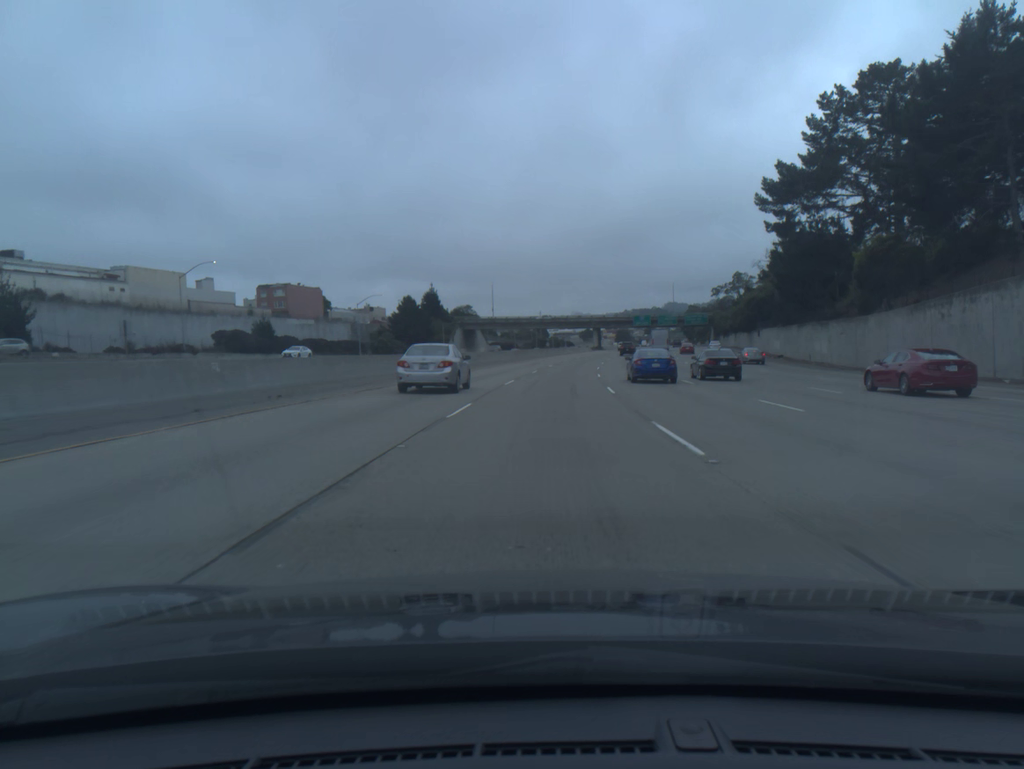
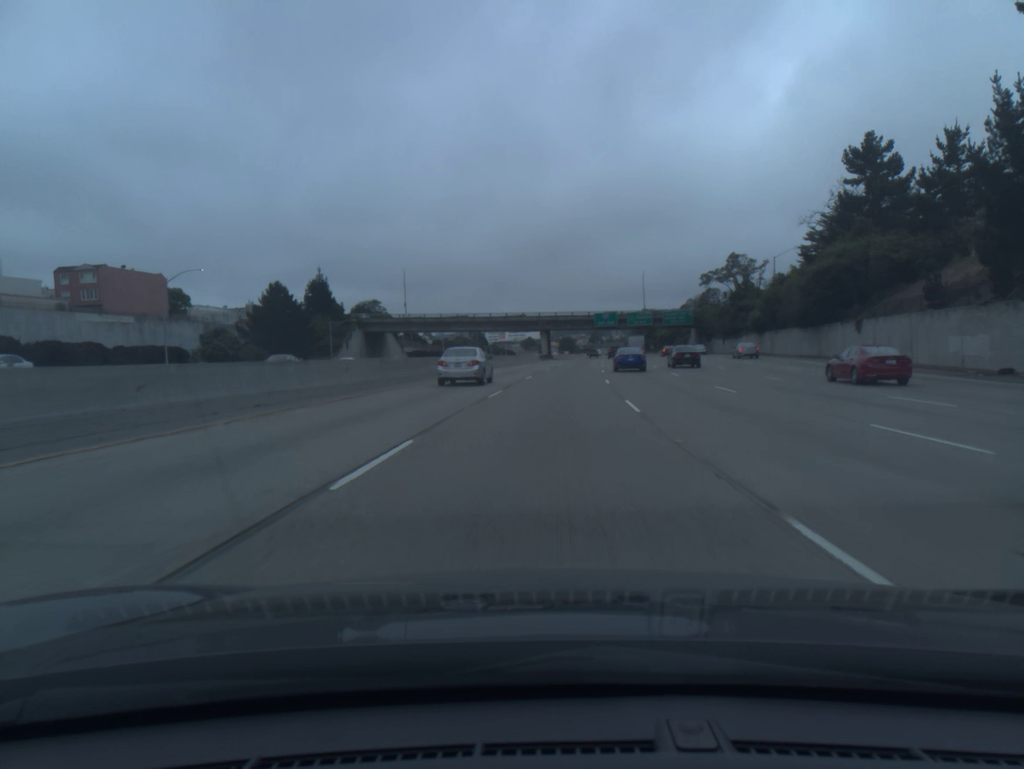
(+2.0, +51.4) m; +4°
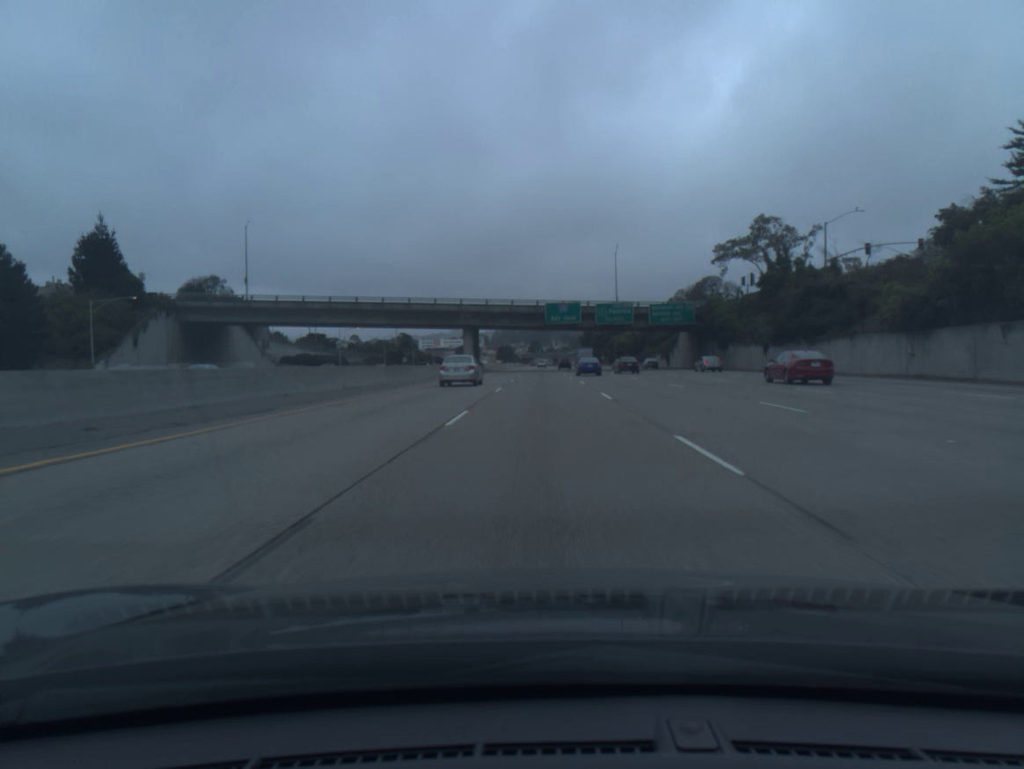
(+2.1, +52.0) m; +4°
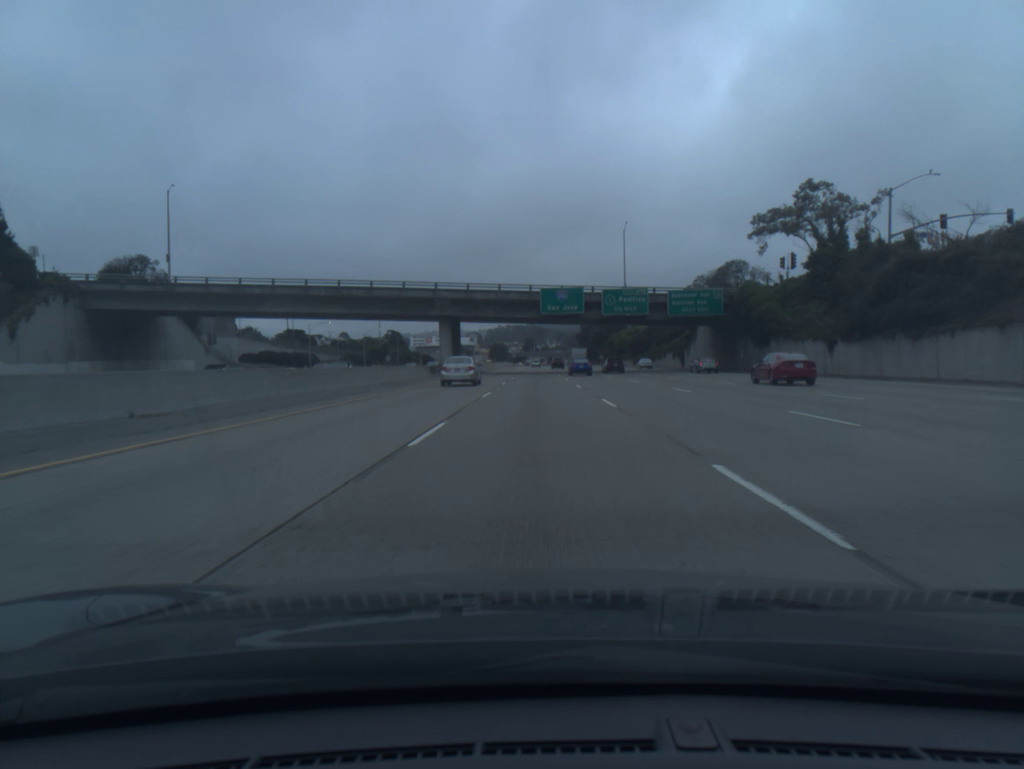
(+0.1, +17.6) m; +1°
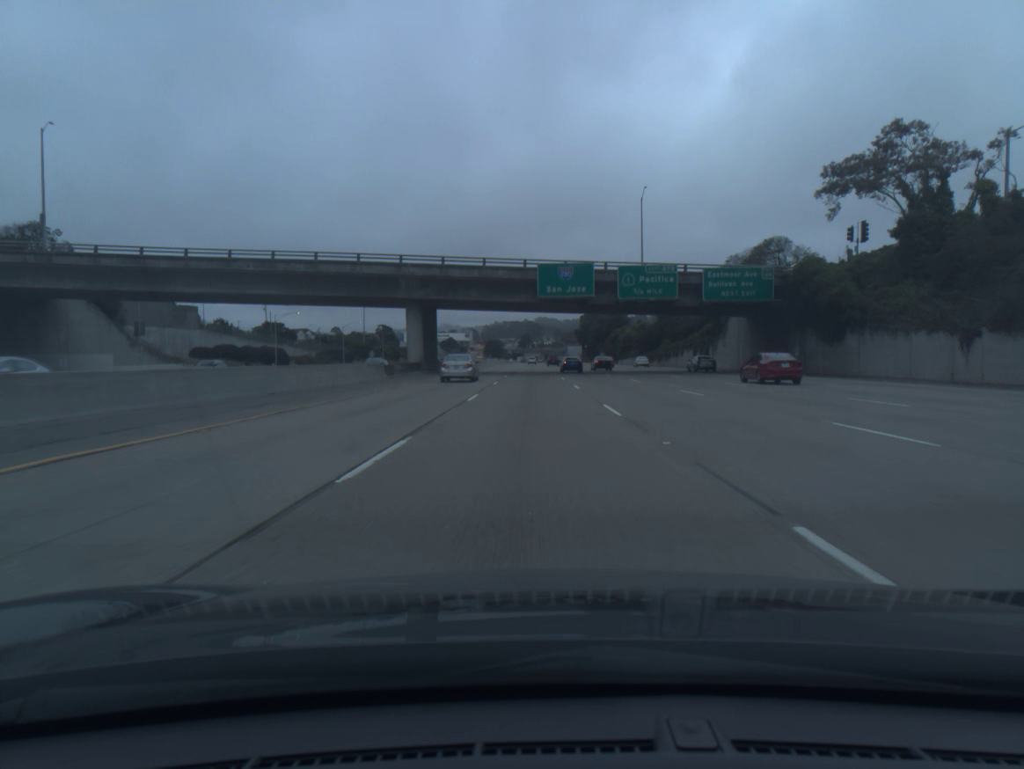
(0.0, +17.7) m; 0°
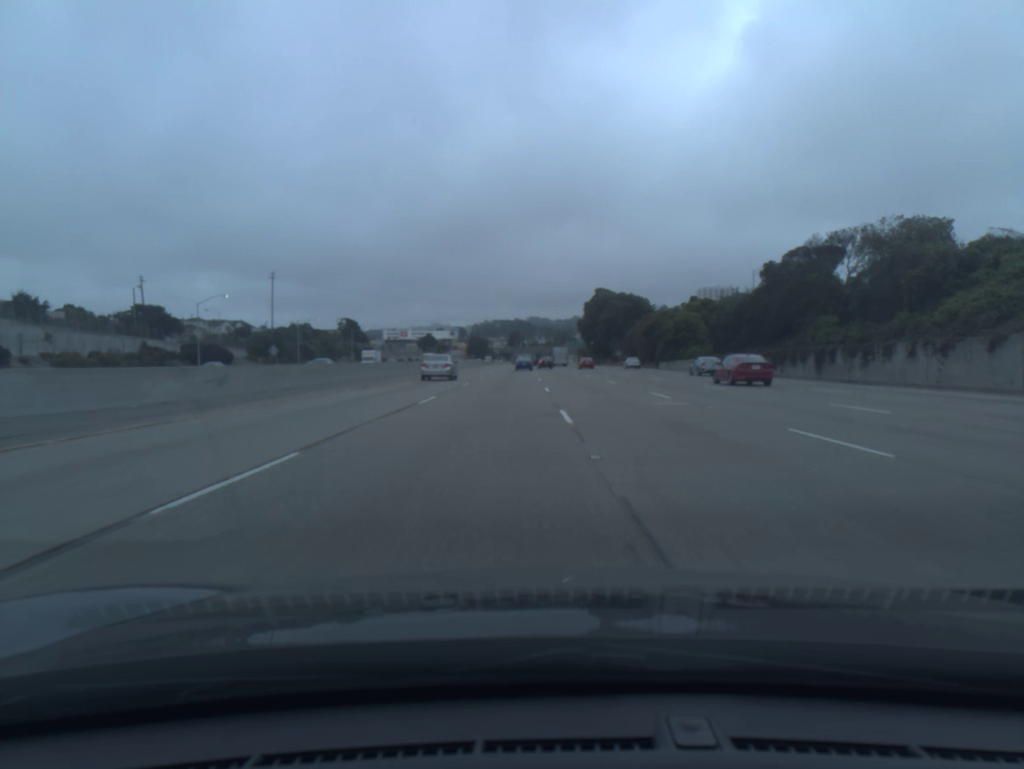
(+0.3, +75.0) m; +1°
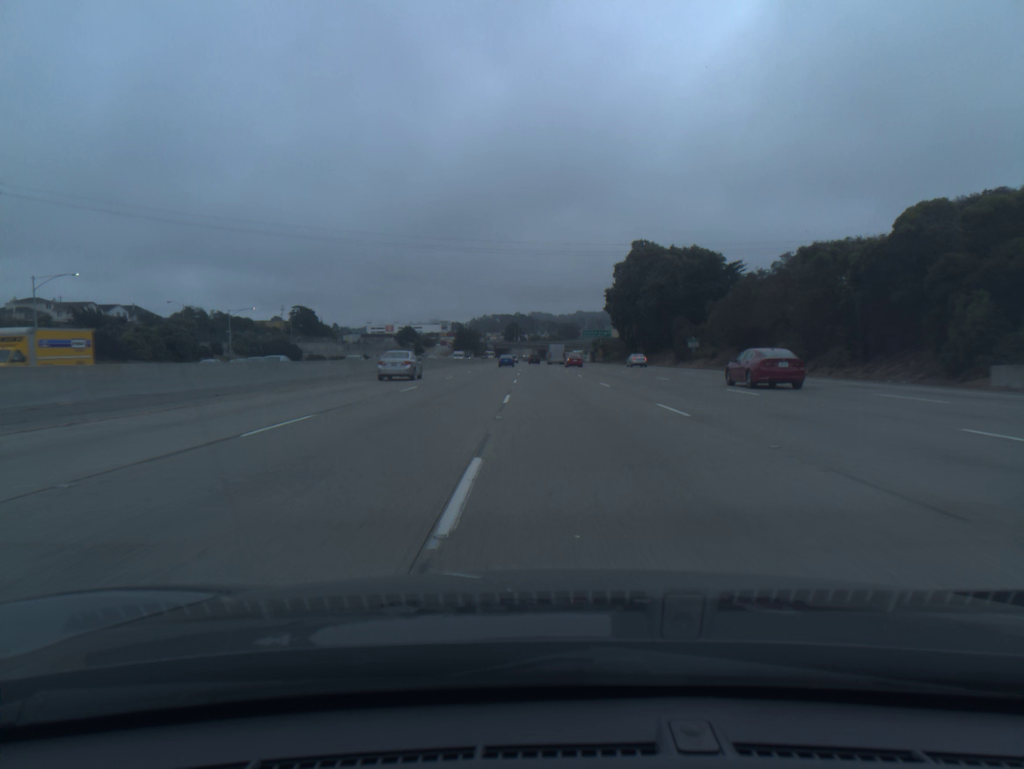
(-0.2, +82.0) m; 0°
